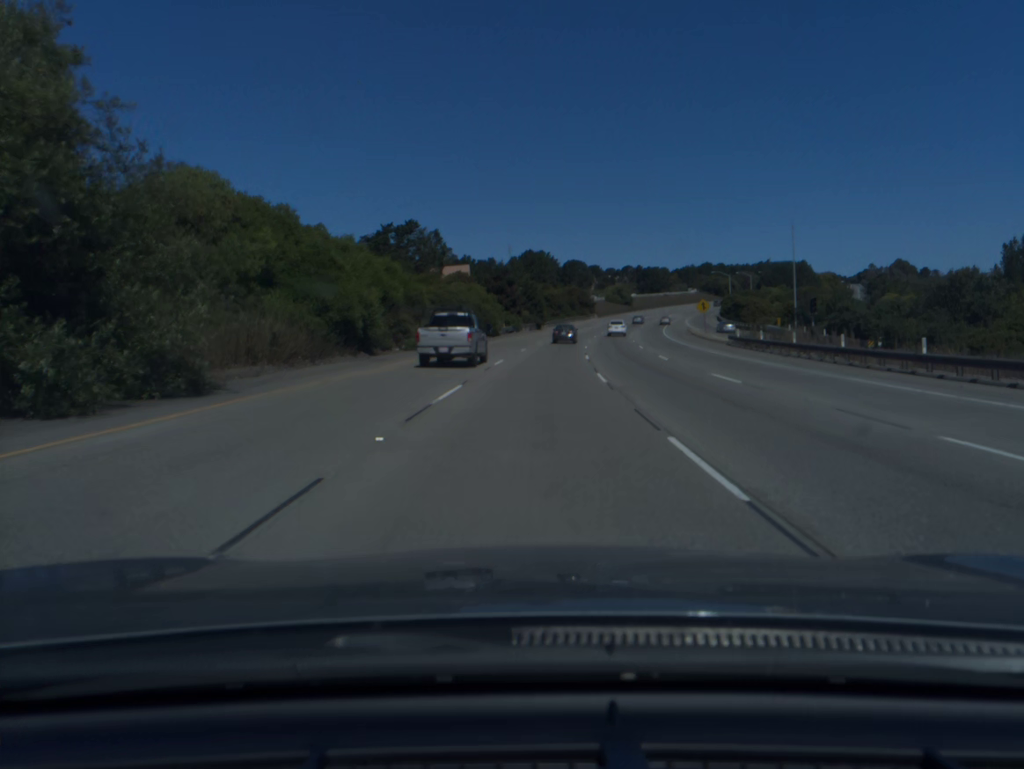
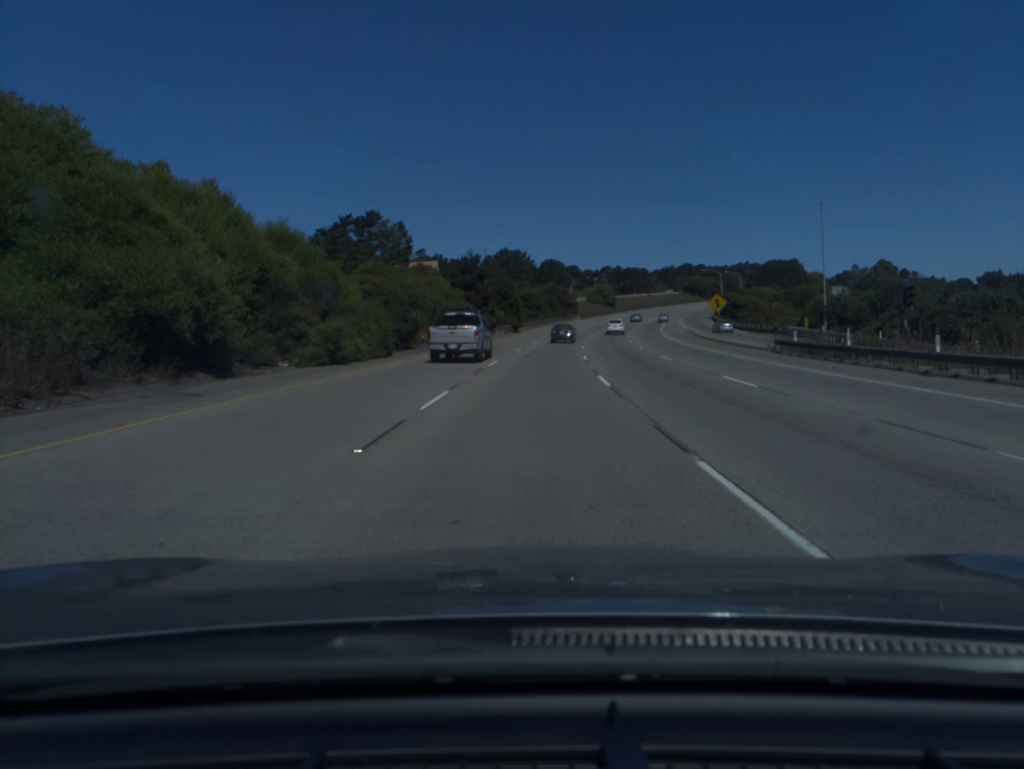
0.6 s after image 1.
(+0.3, +16.5) m; +2°
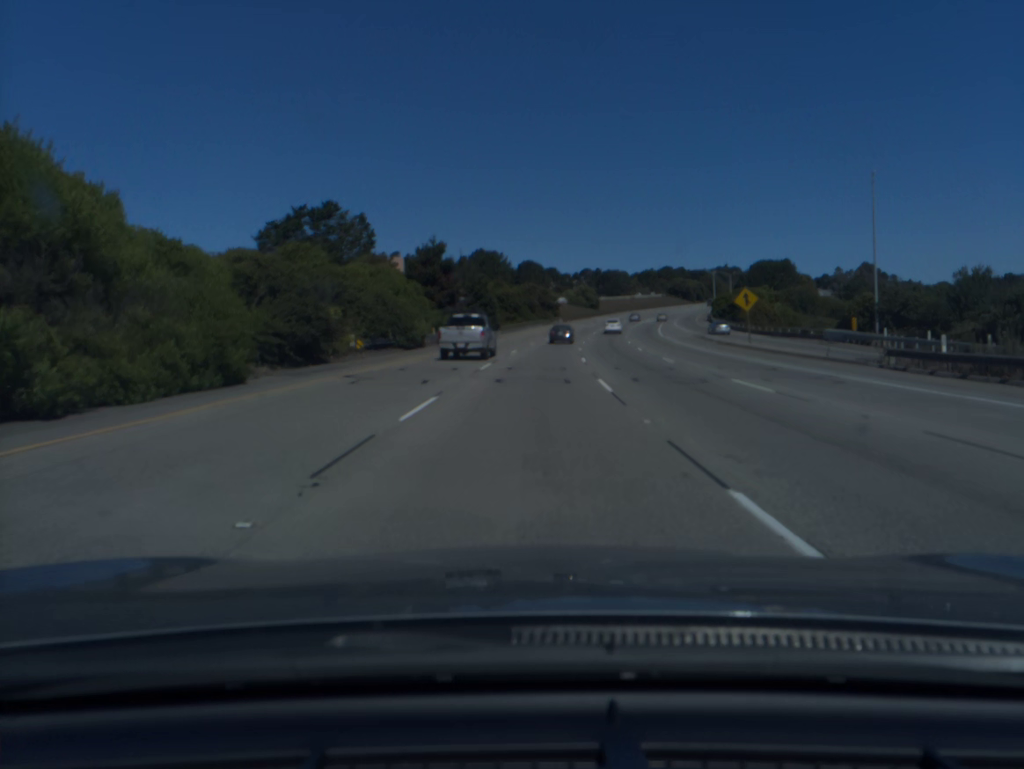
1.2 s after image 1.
(+0.2, +16.5) m; +2°
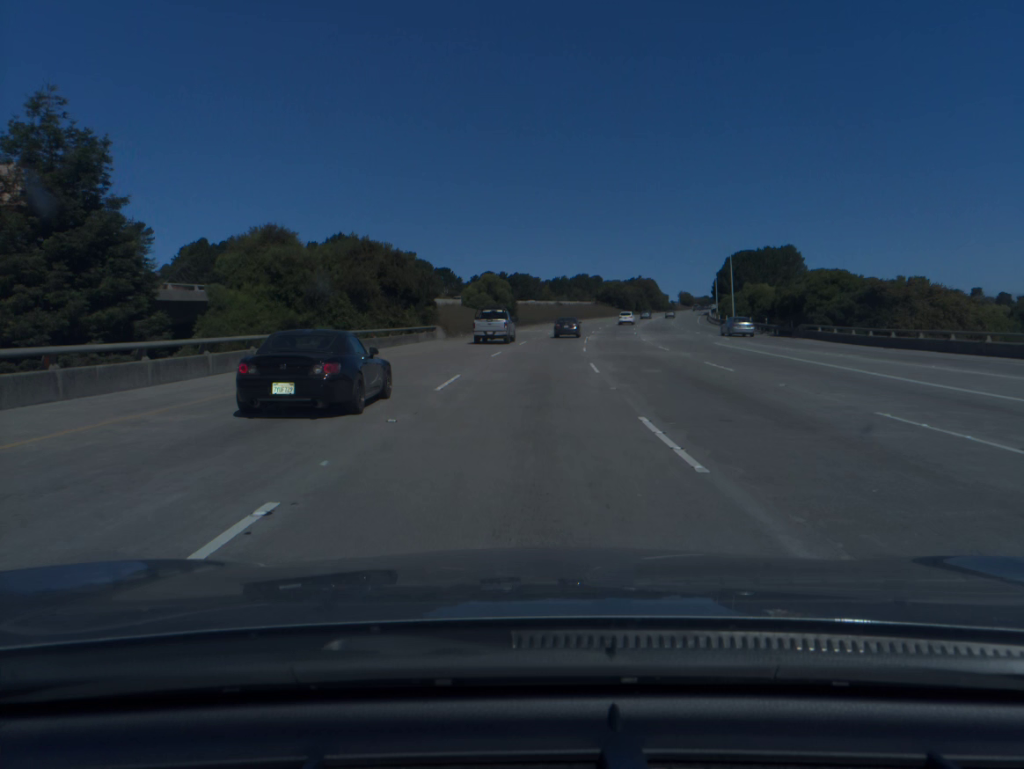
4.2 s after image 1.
(+5.2, +81.8) m; +7°
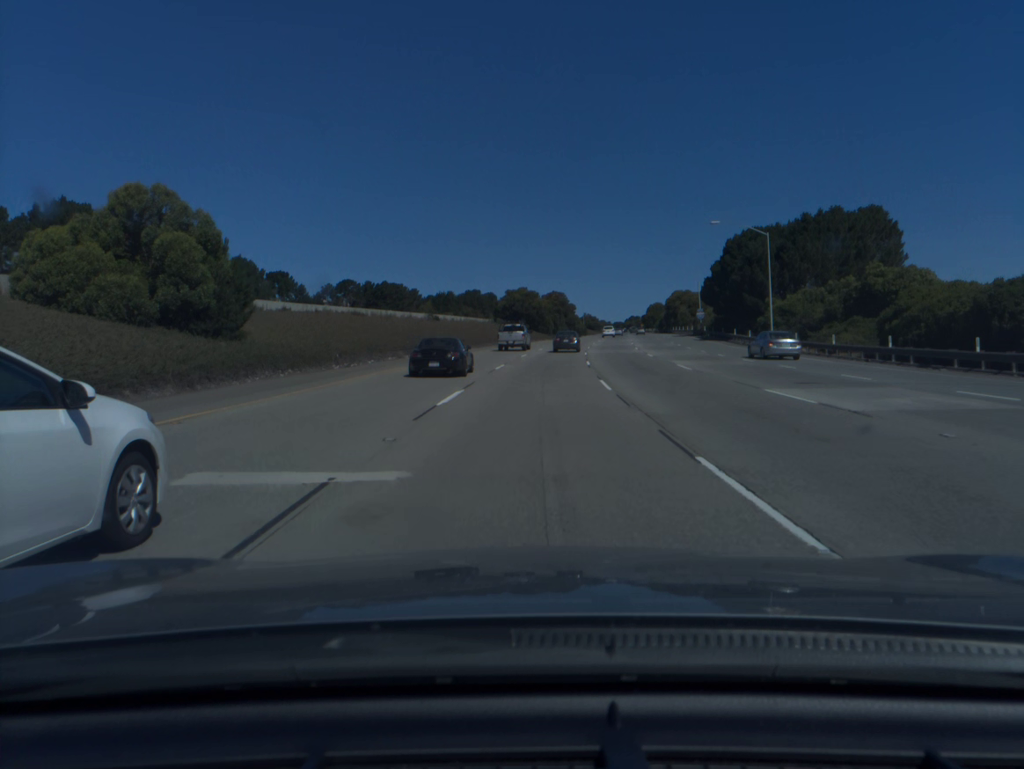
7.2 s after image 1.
(+5.5, +80.6) m; +8°
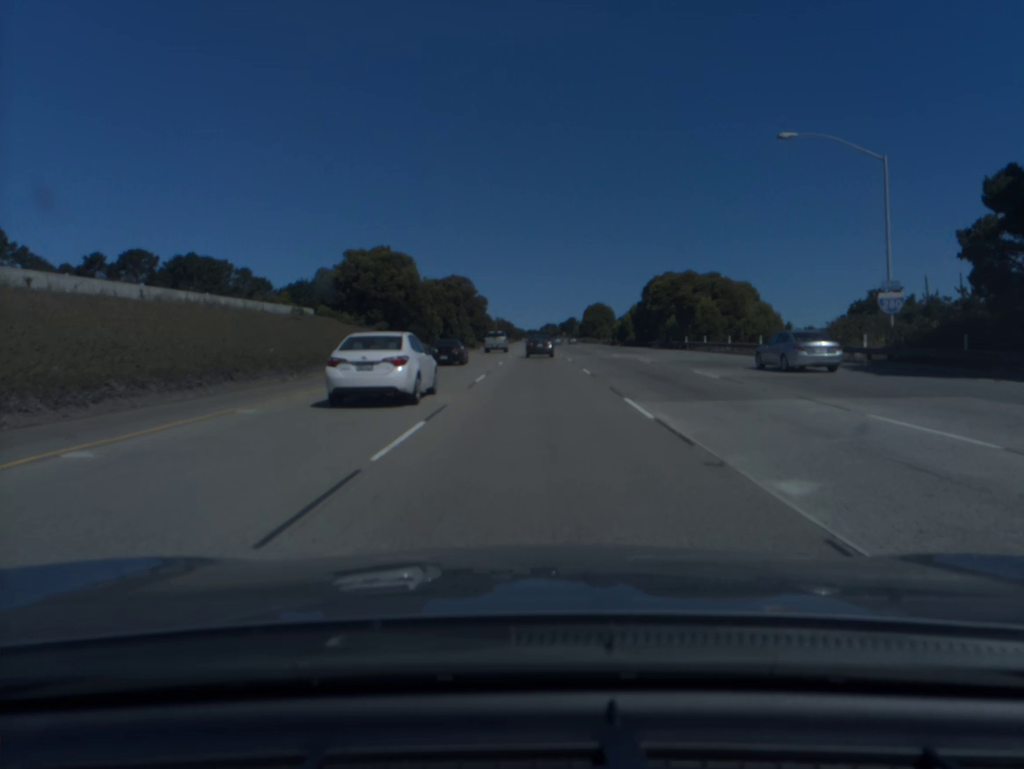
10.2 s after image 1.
(+5.2, +79.5) m; +7°
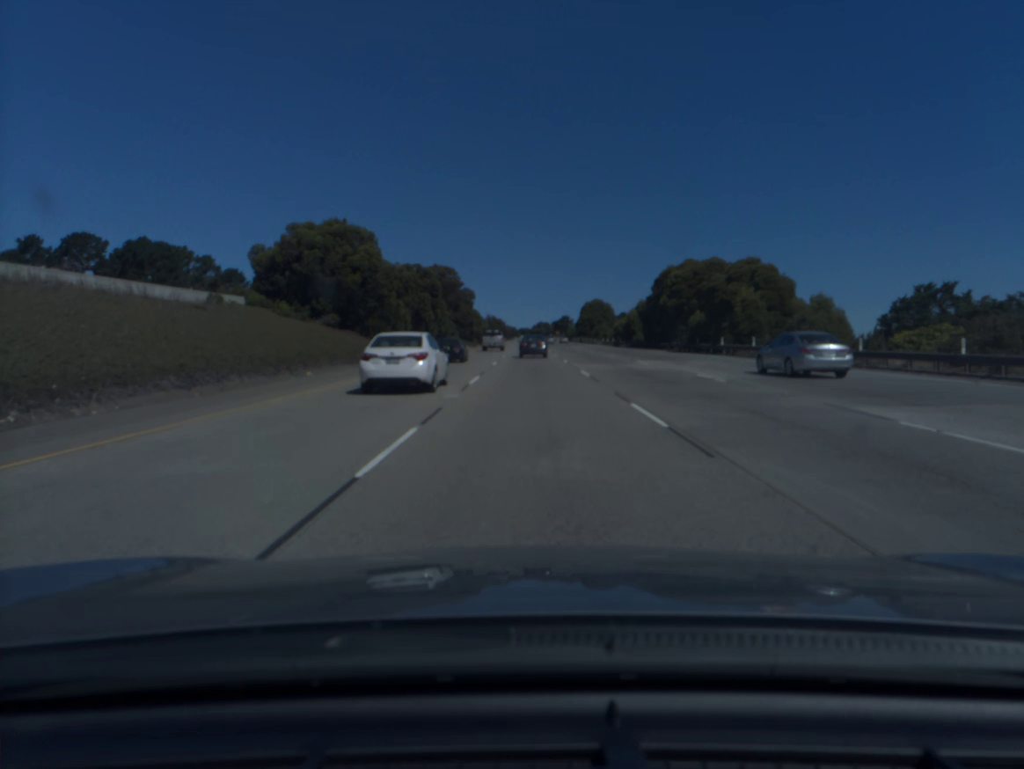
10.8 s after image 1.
(+0.1, +15.8) m; +1°
